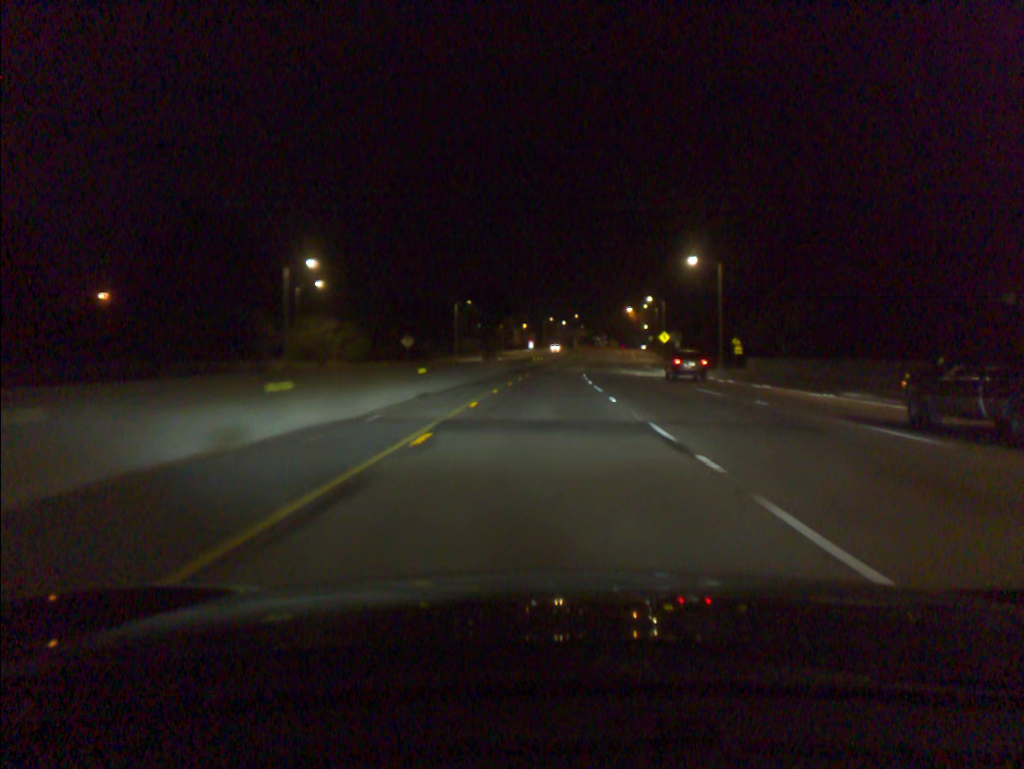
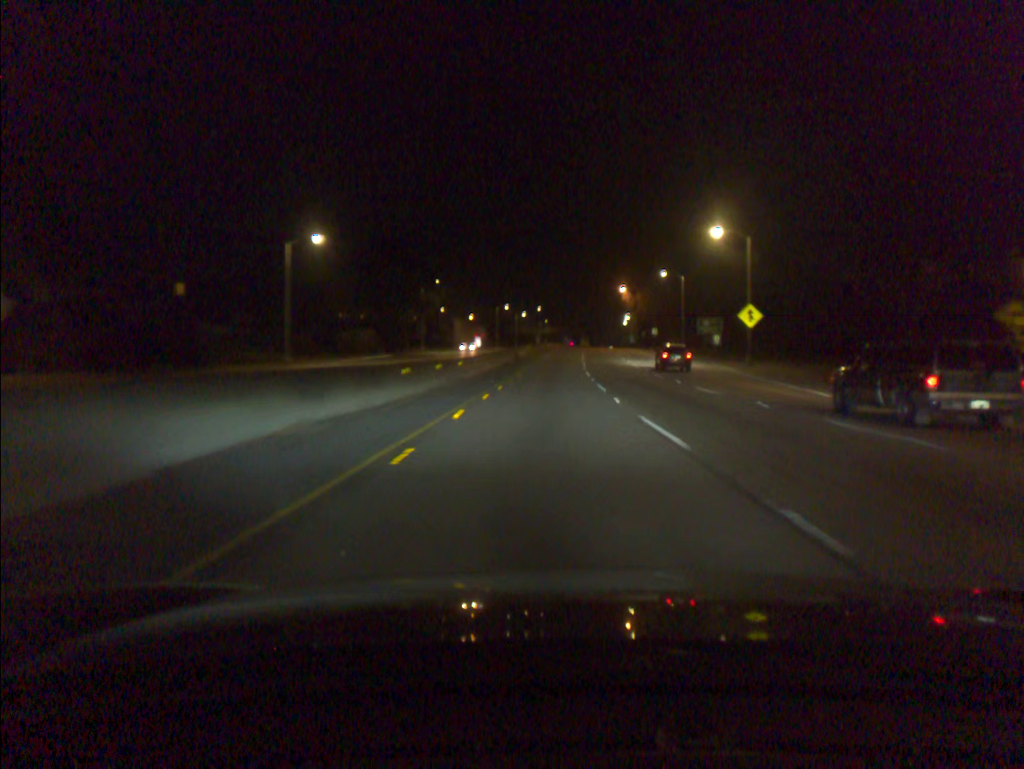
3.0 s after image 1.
(+1.5, +68.5) m; +3°
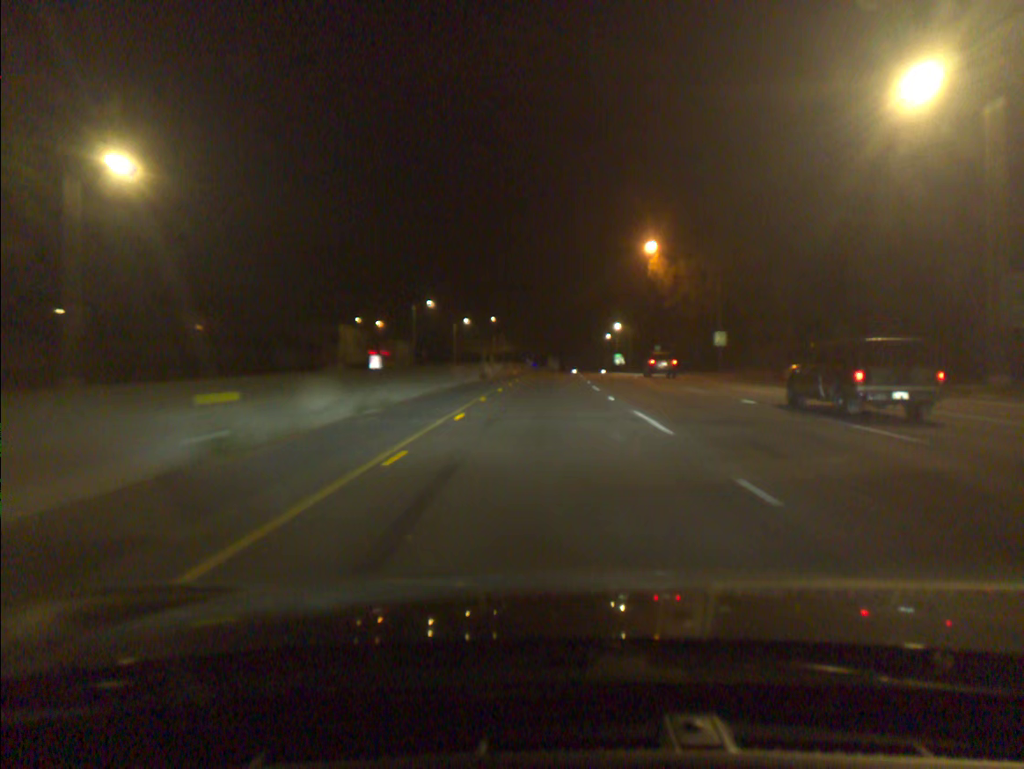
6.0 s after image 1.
(+1.9, +71.9) m; +3°
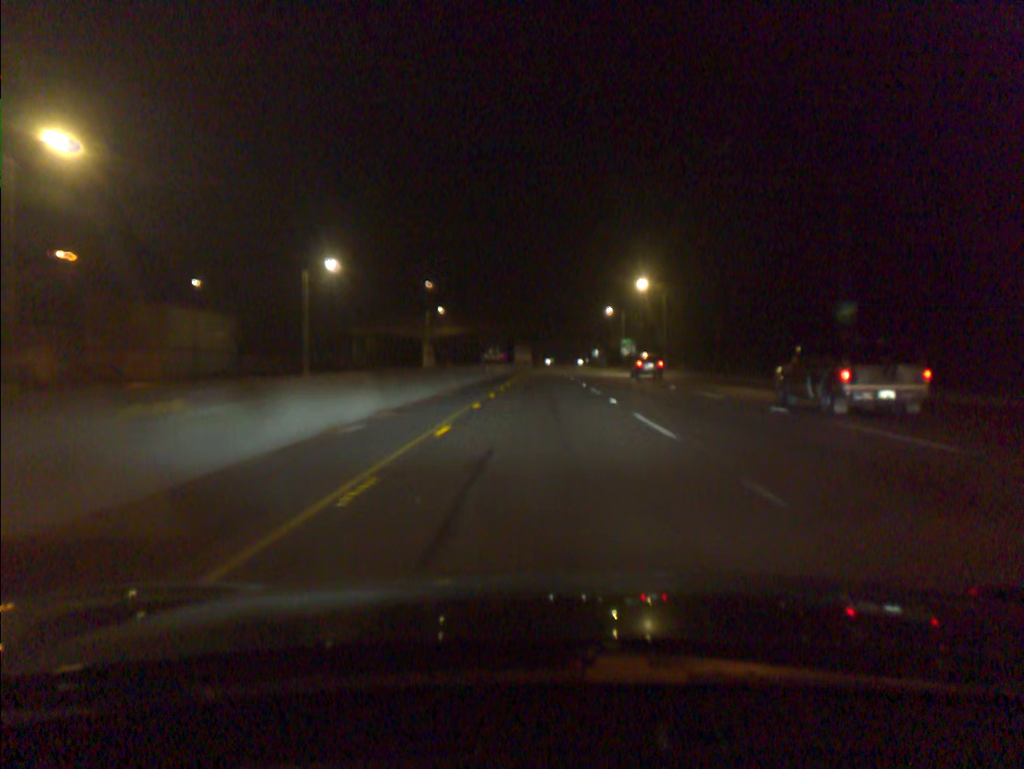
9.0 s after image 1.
(+1.5, +74.5) m; +2°
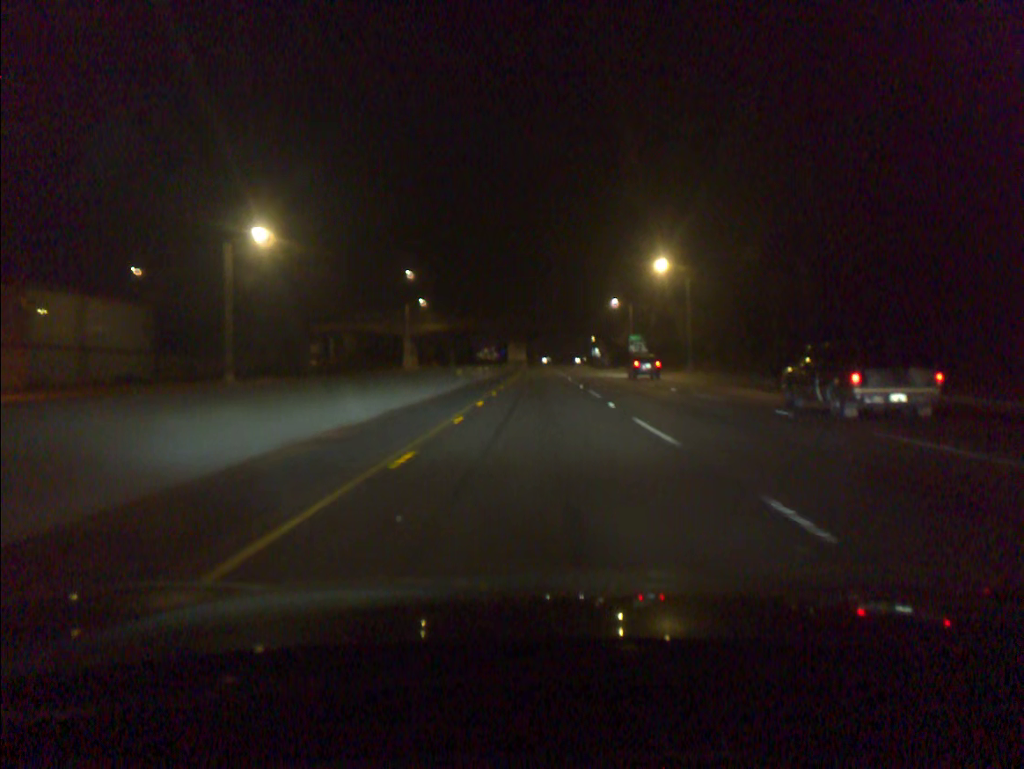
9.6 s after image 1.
(0.0, +15.3) m; 0°
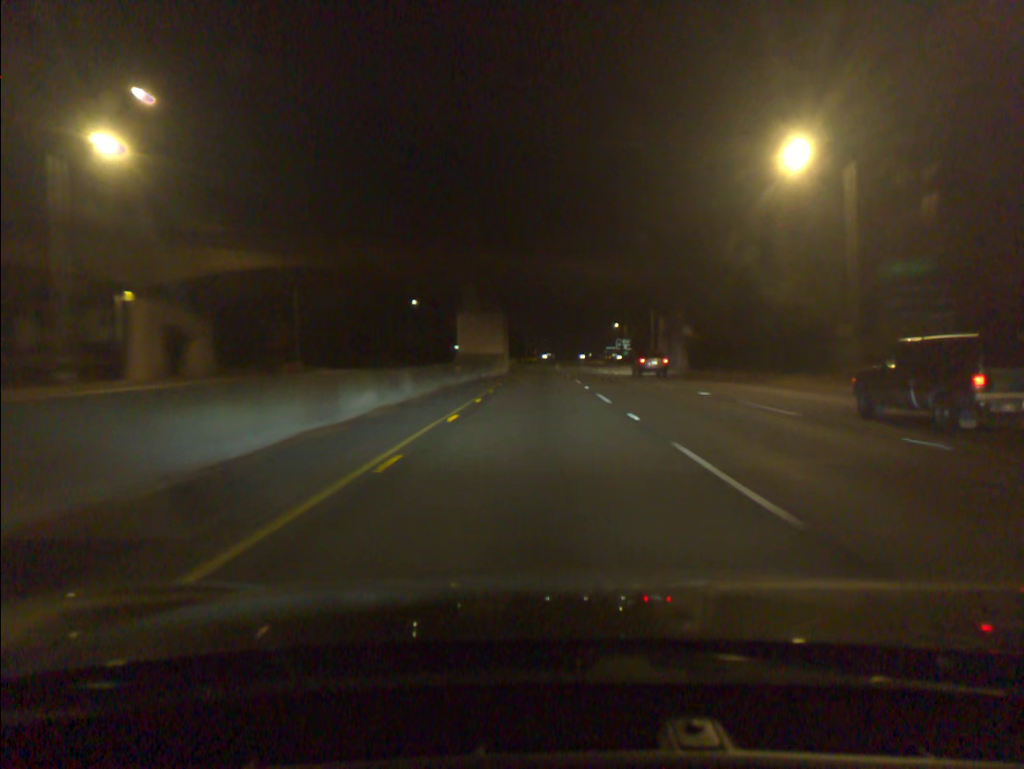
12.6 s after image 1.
(0.0, +79.5) m; 0°
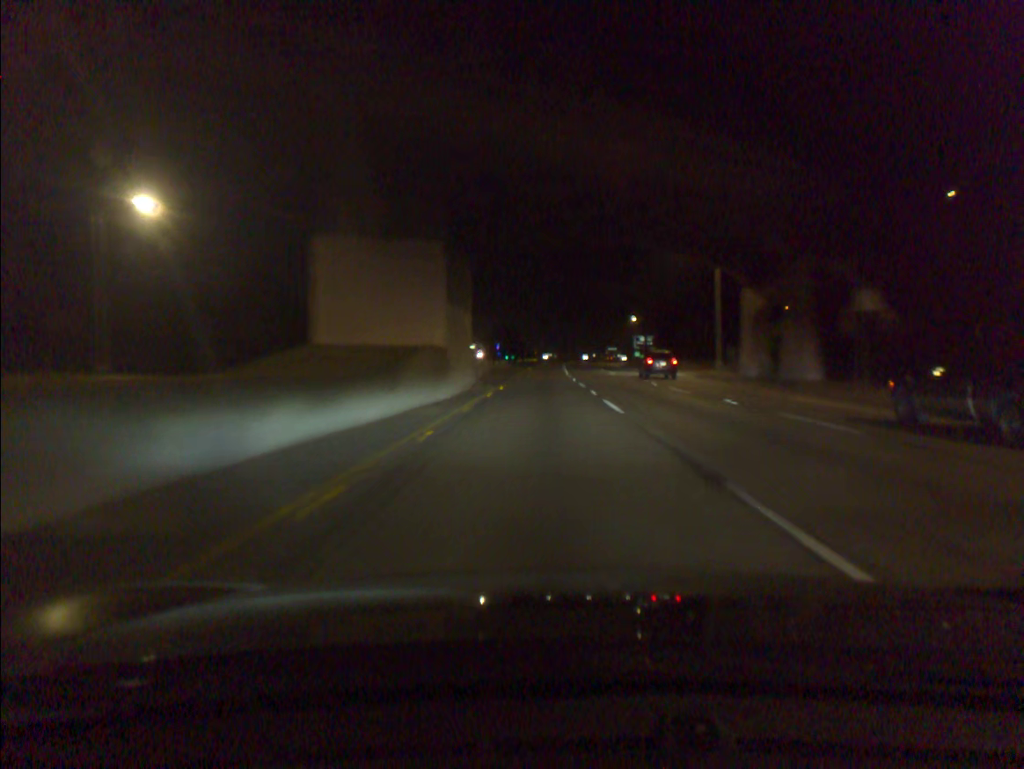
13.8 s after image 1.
(-0.1, +33.1) m; 0°
